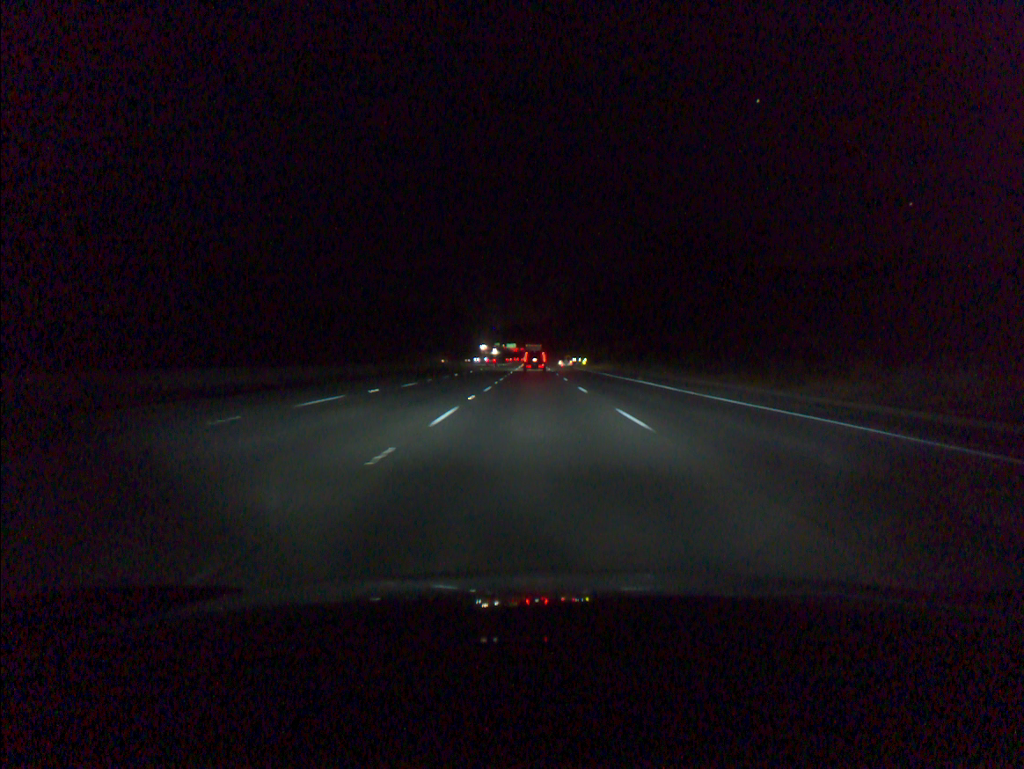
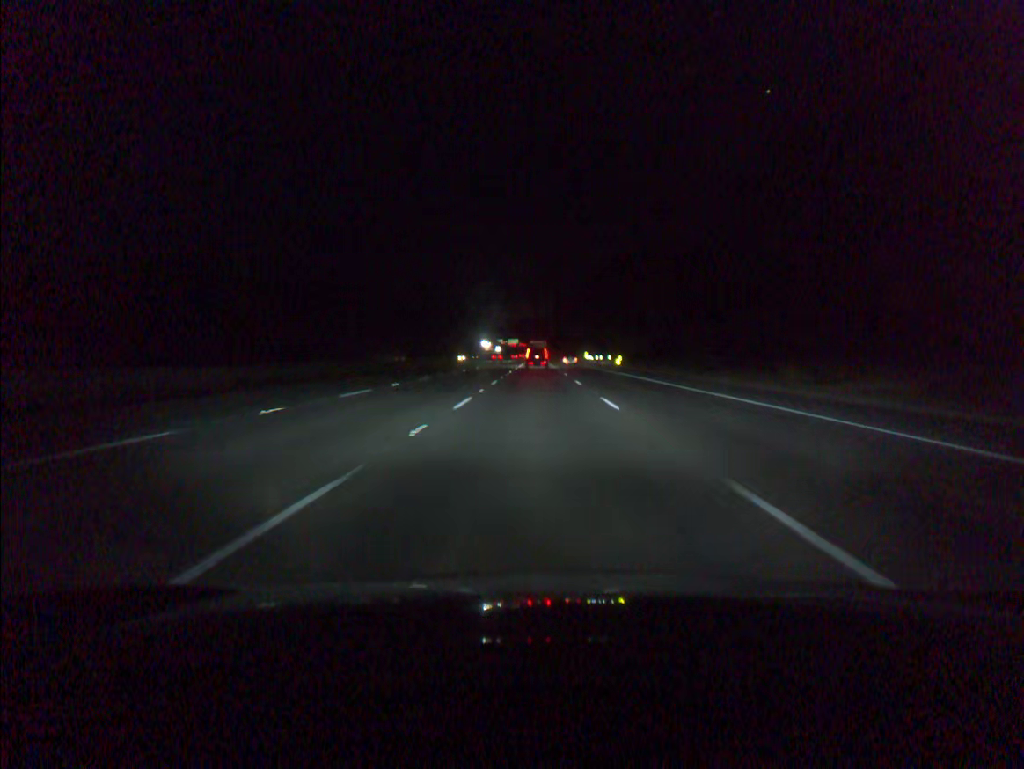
(-0.2, +54.5) m; 0°
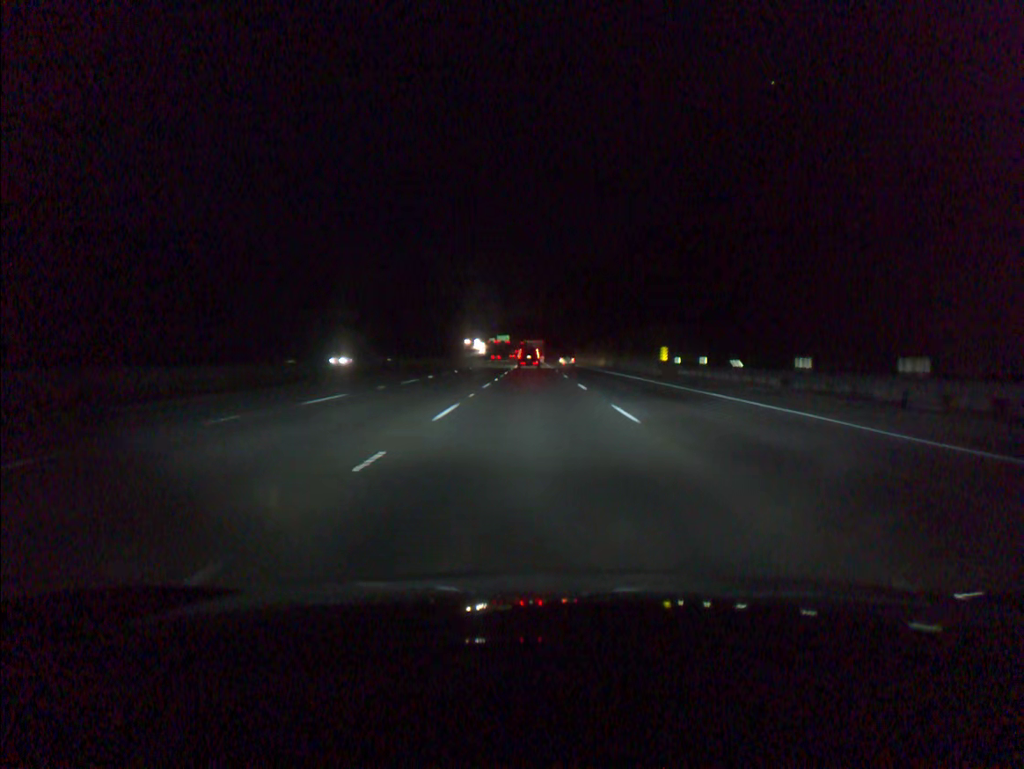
(+0.1, +91.0) m; 0°
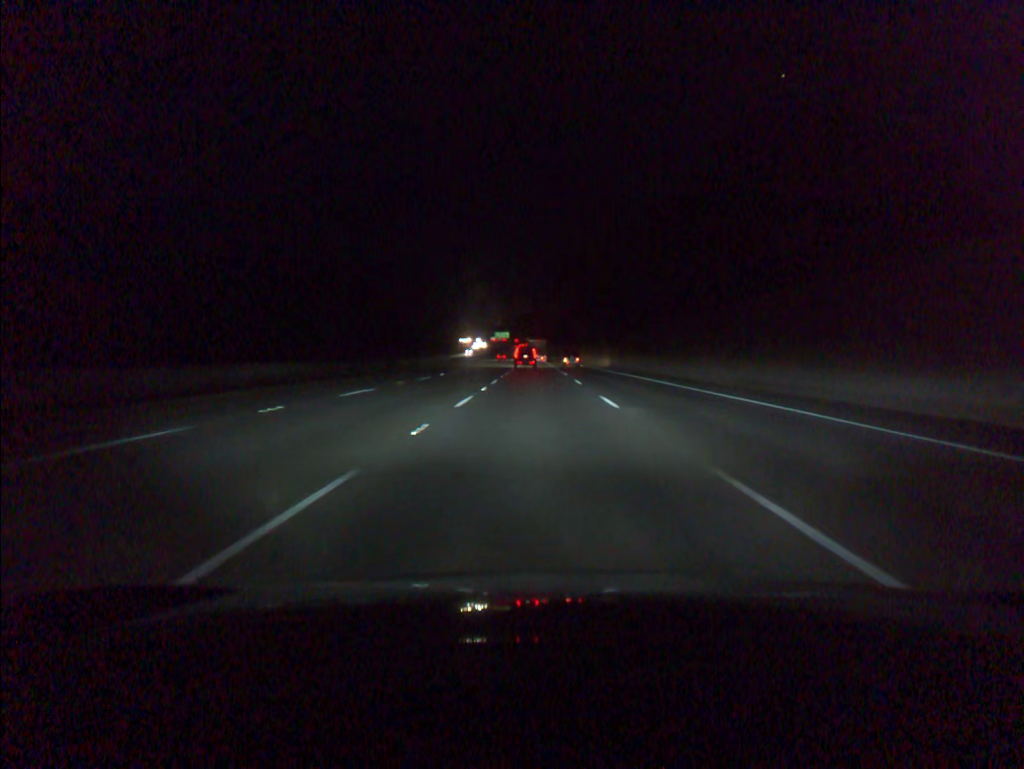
(-0.2, +54.8) m; 0°
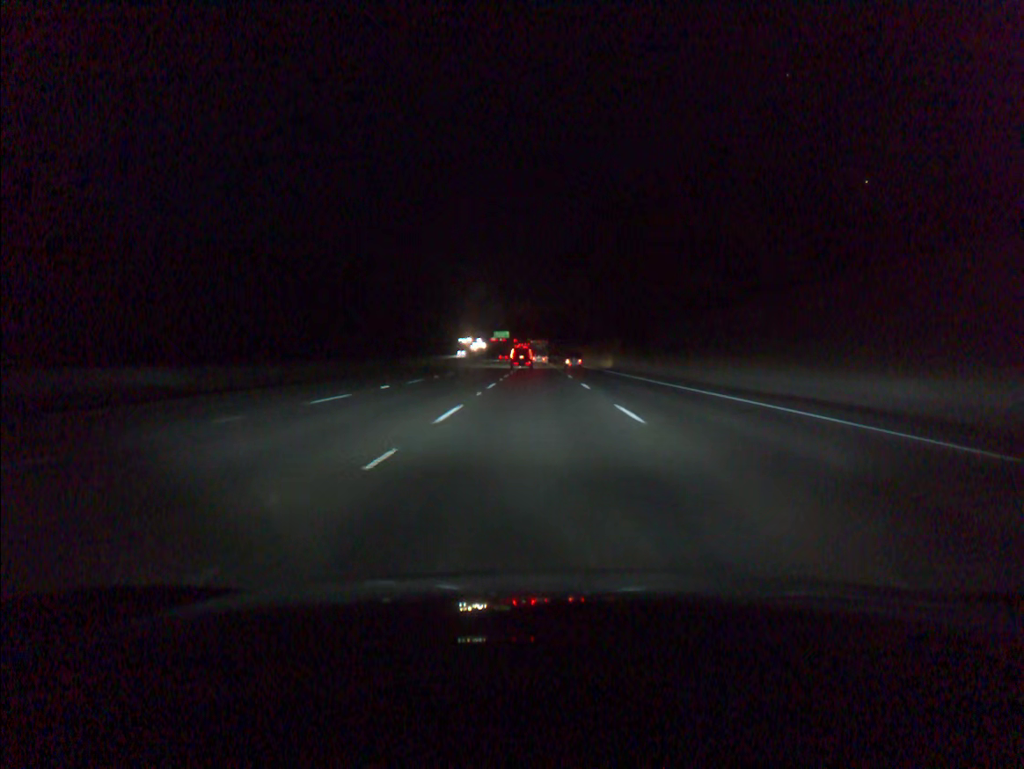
(0.0, +18.3) m; 0°
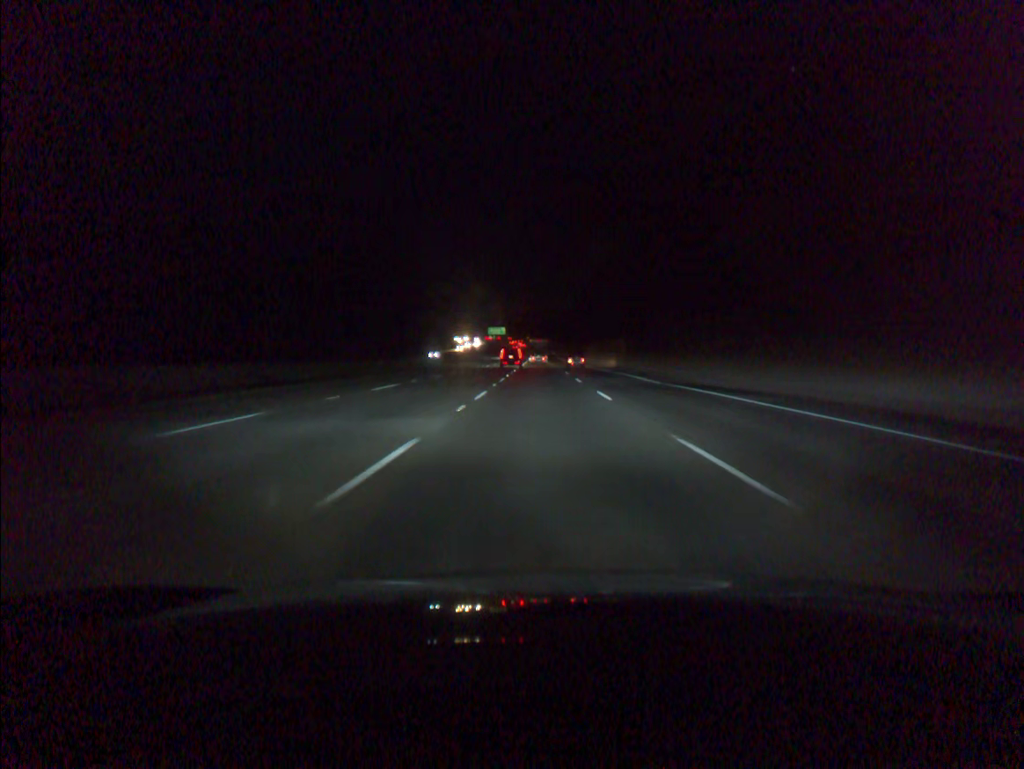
(0.0, +36.7) m; 0°
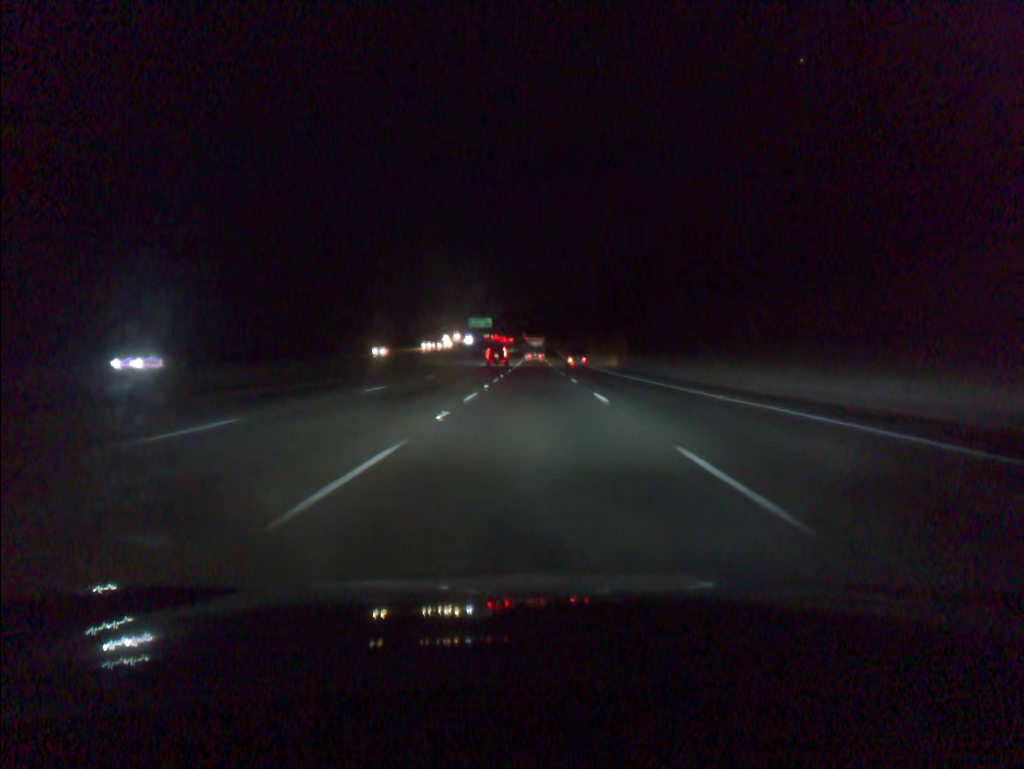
(+0.3, +74.1) m; 0°
